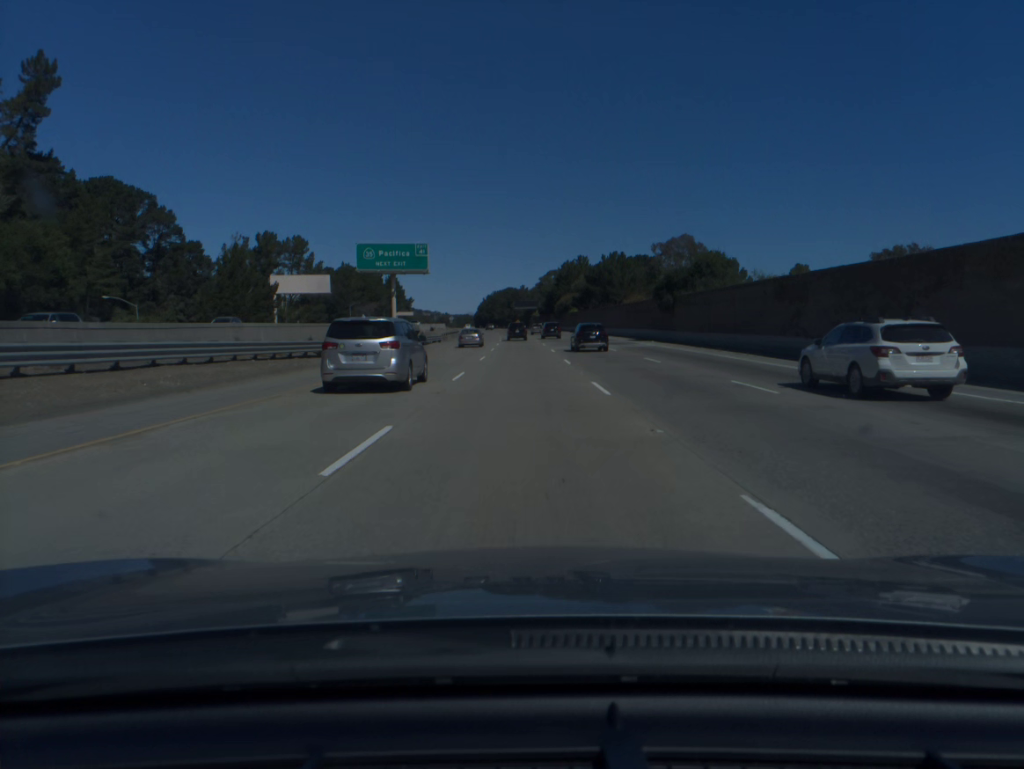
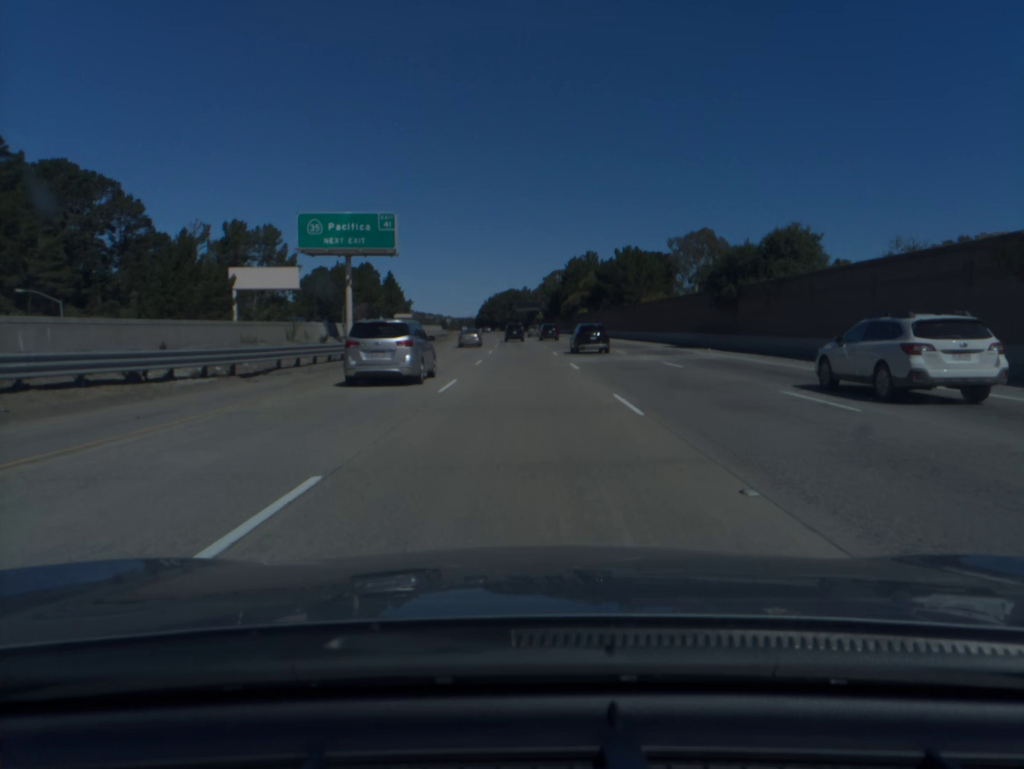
(0.0, +18.8) m; 0°
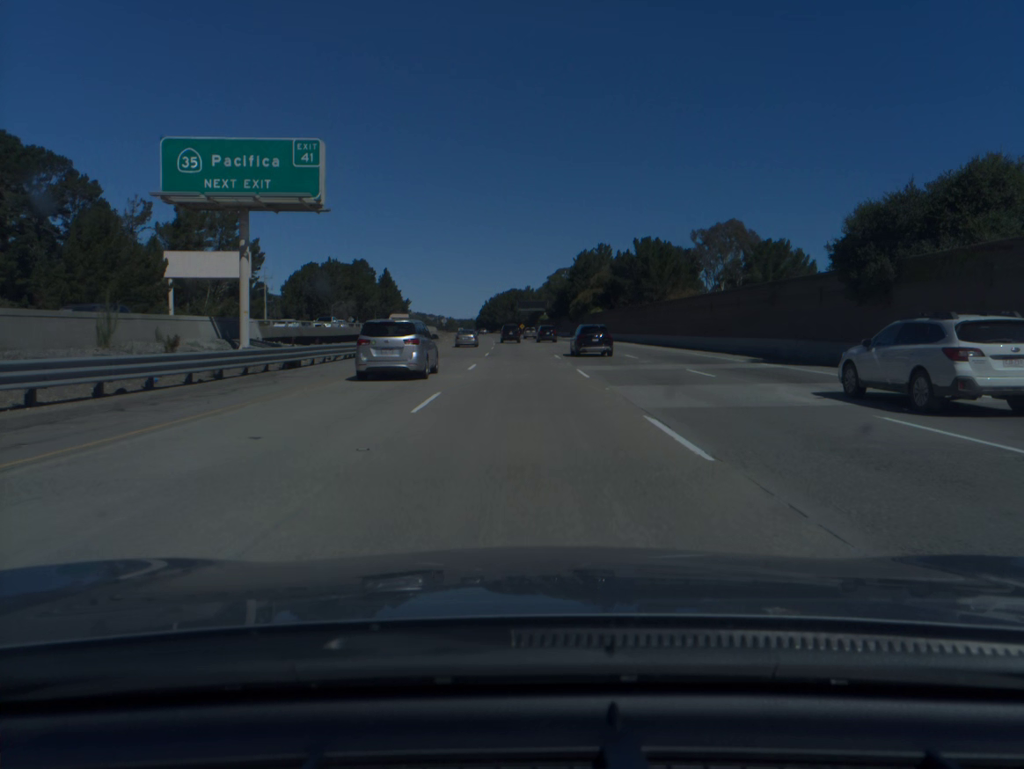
(0.0, +18.9) m; 0°
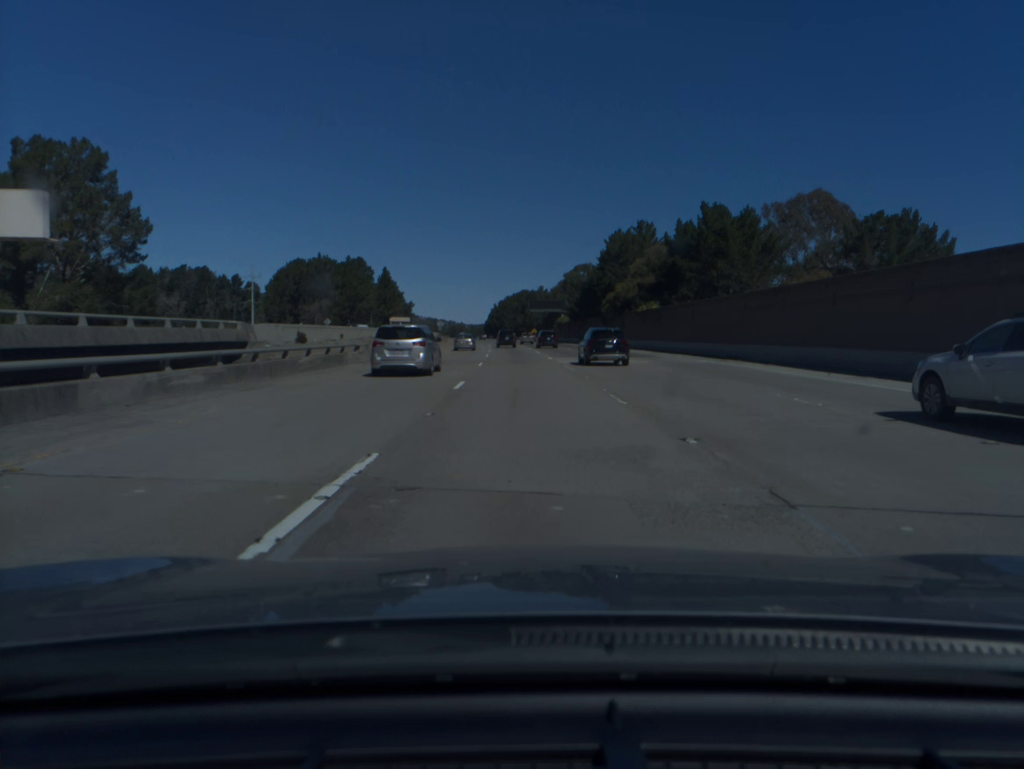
(-0.2, +38.1) m; -1°
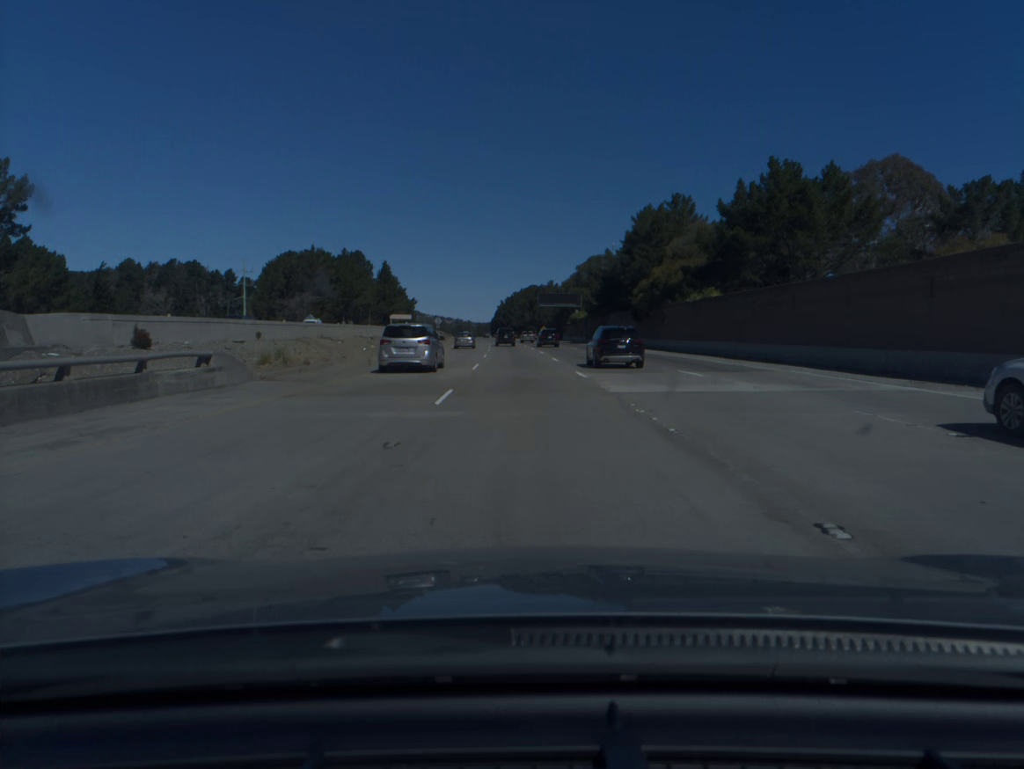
(-0.1, +19.2) m; -1°
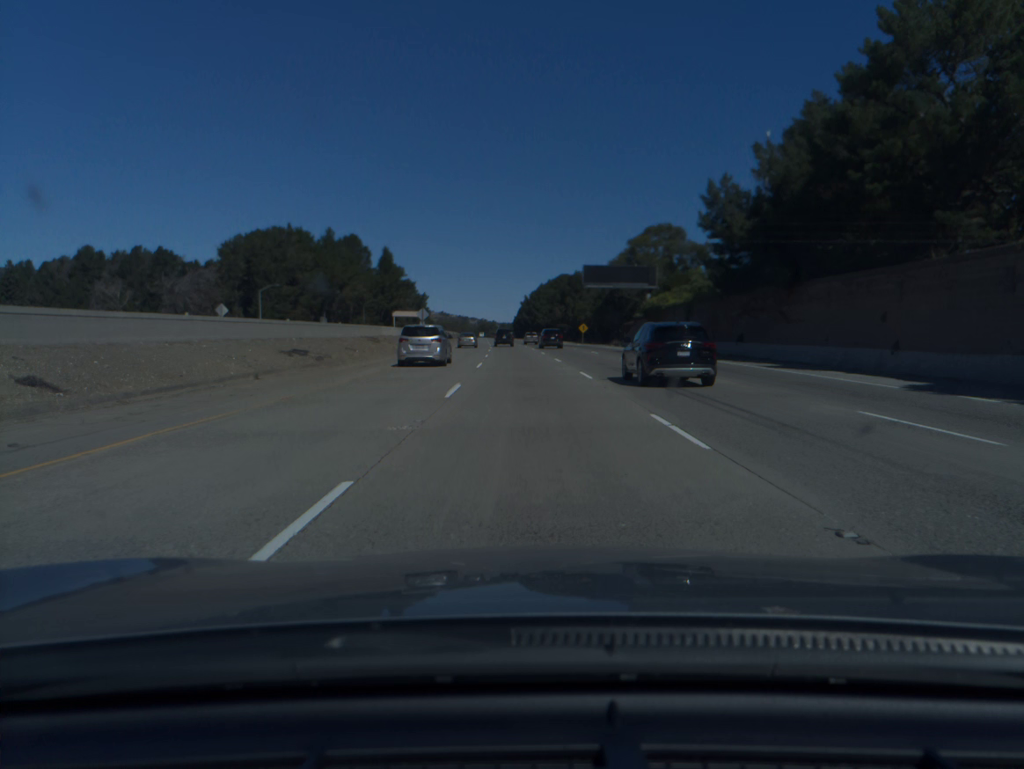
(-1.0, +58.1) m; -2°
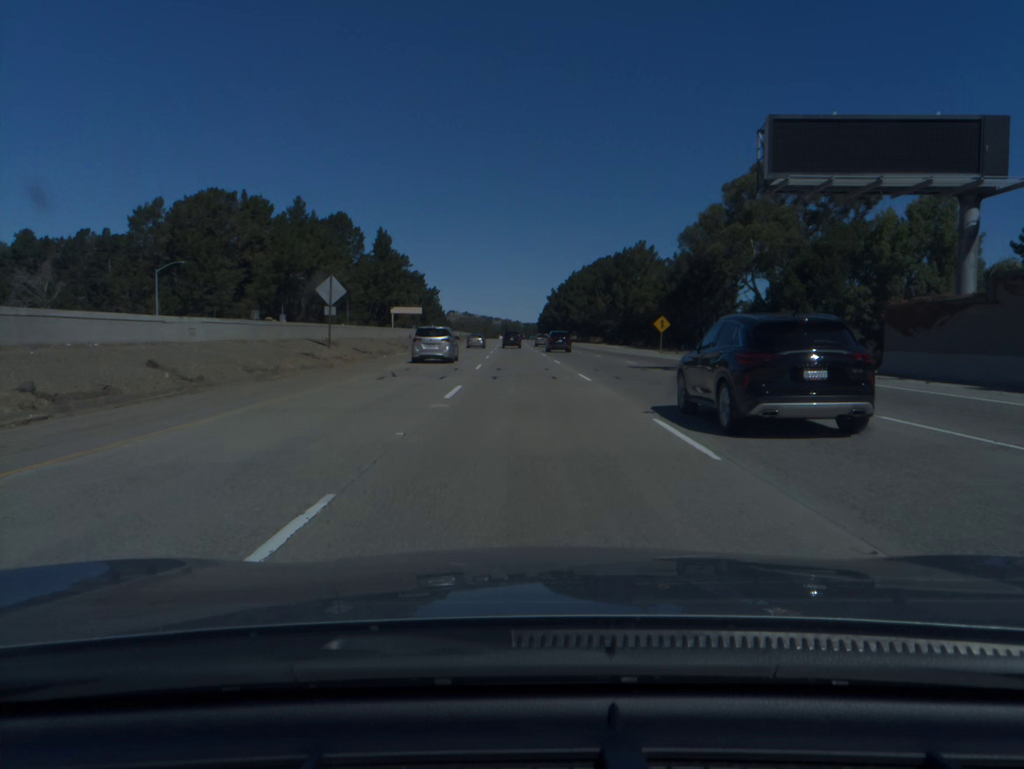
(-1.0, +58.9) m; -2°
